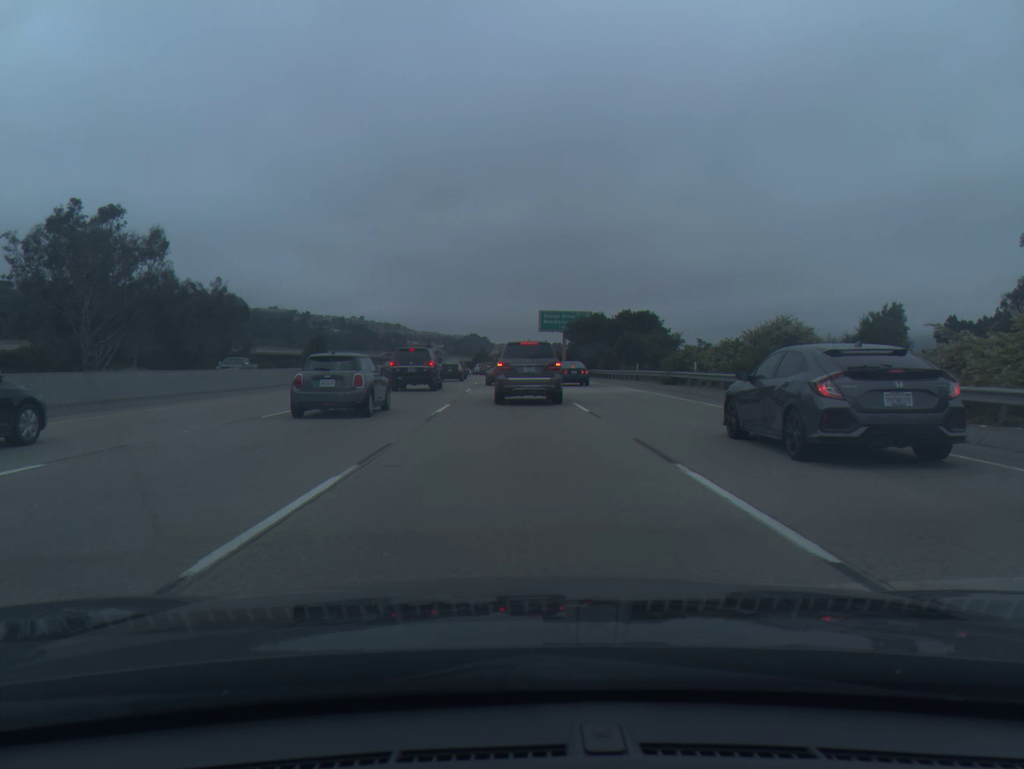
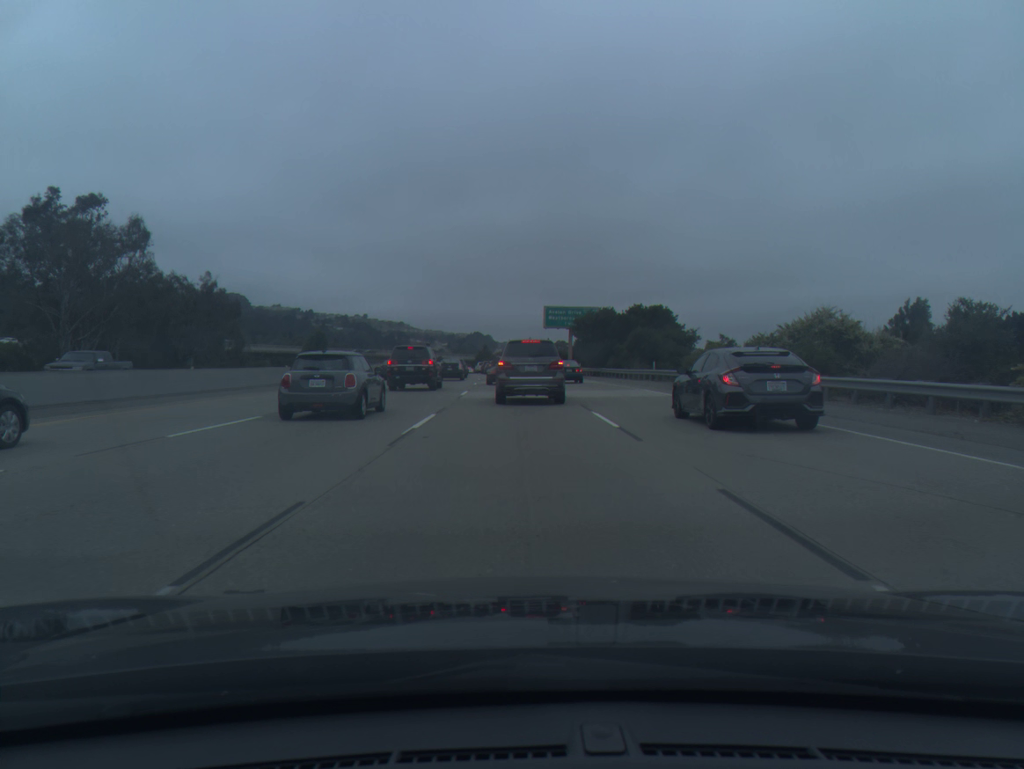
(0.0, +5.0) m; 0°
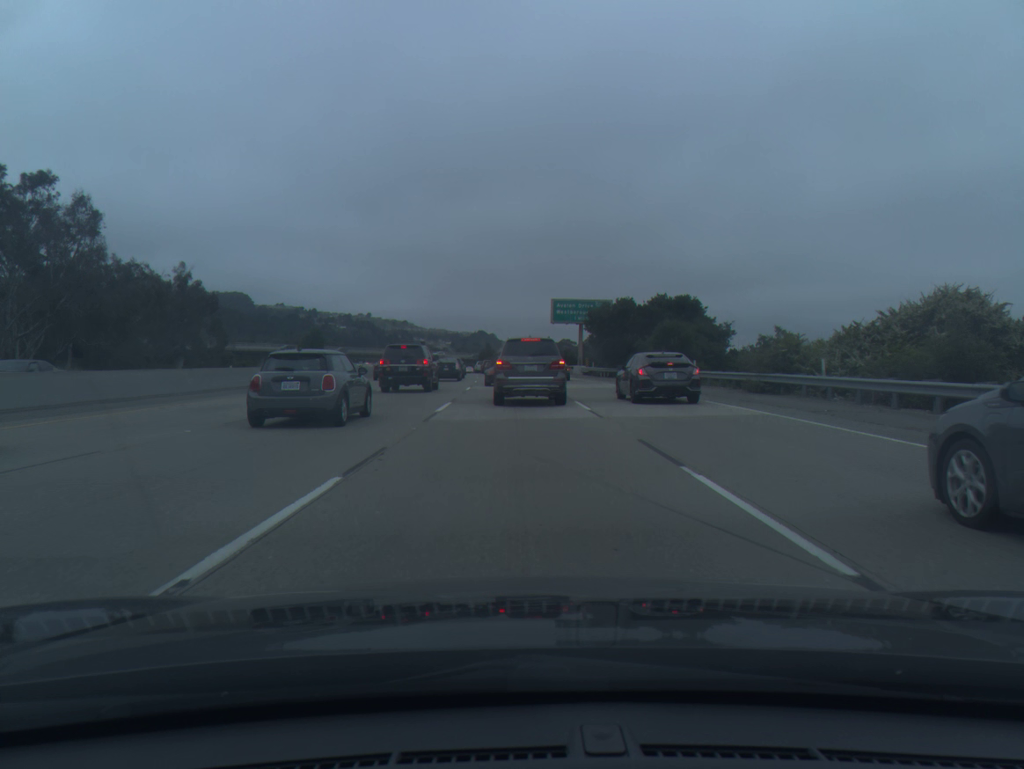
(0.0, +9.8) m; -1°
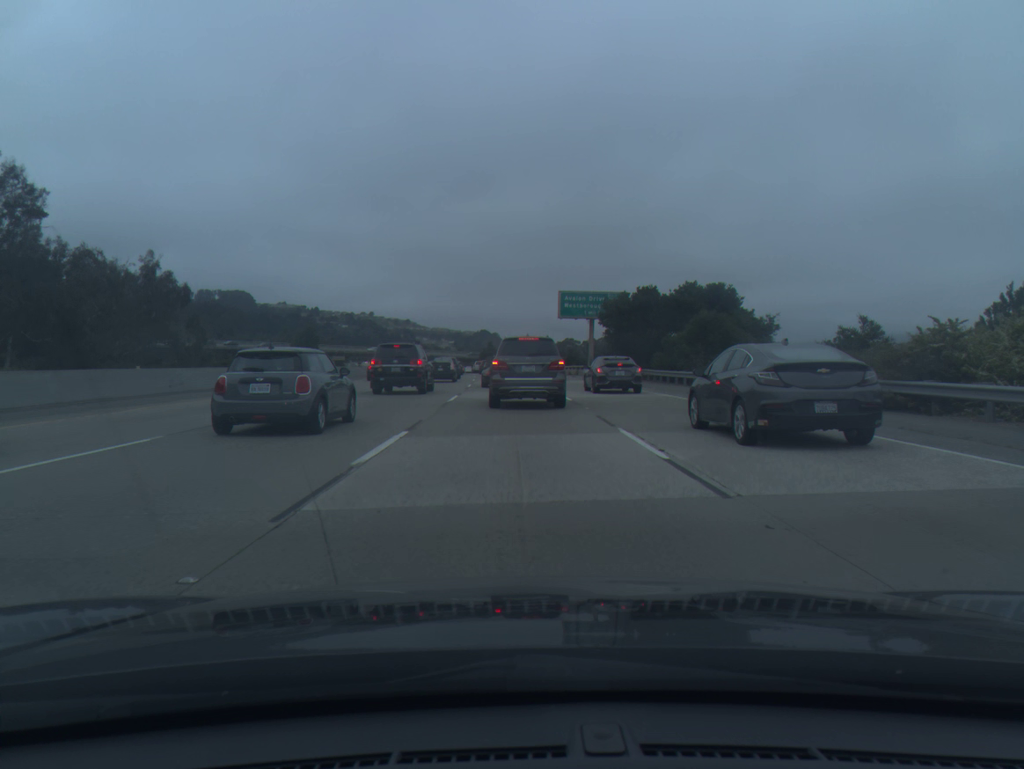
(0.0, +9.5) m; 0°
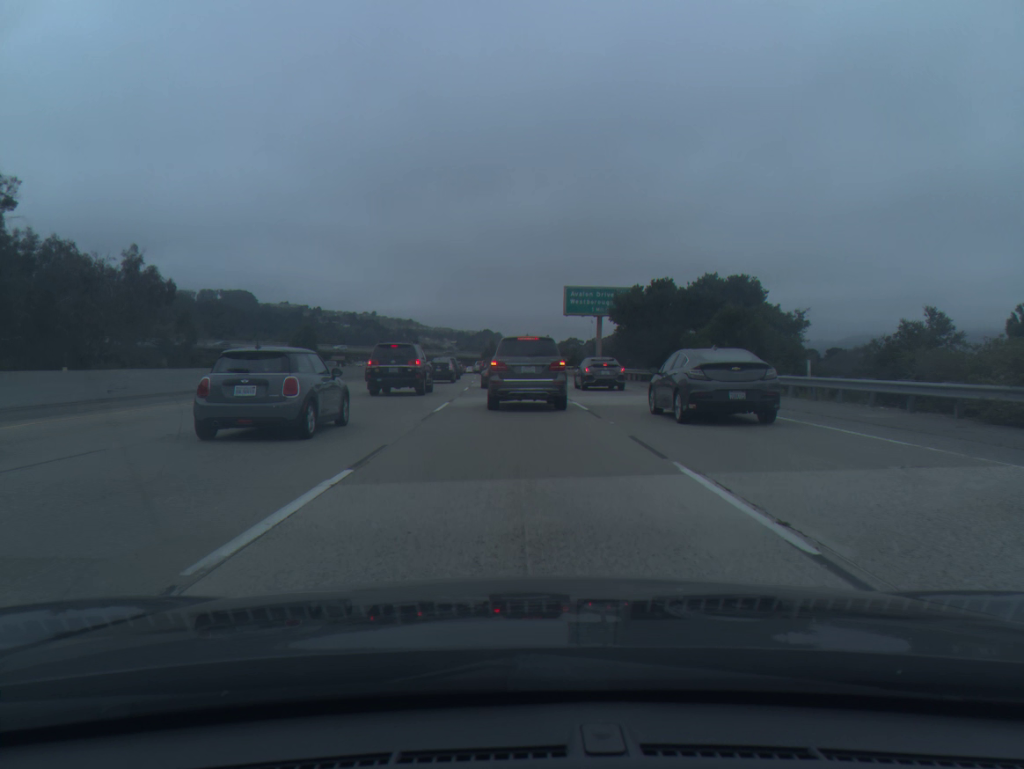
(0.0, +4.6) m; 0°
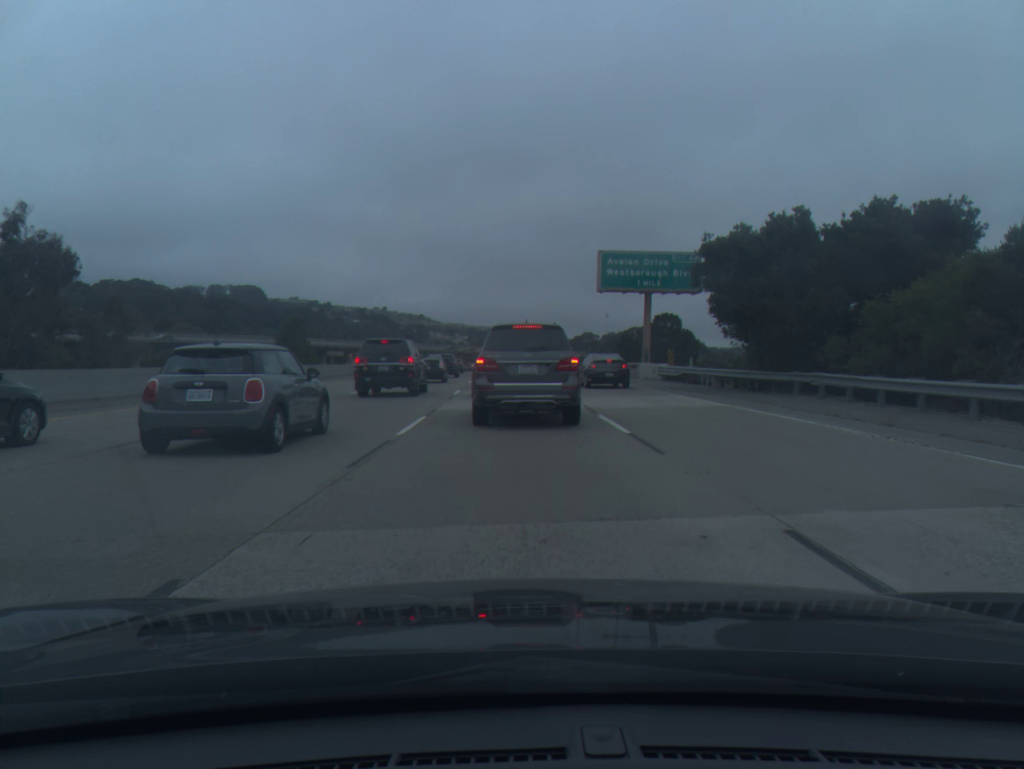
(-0.1, +21.3) m; -1°
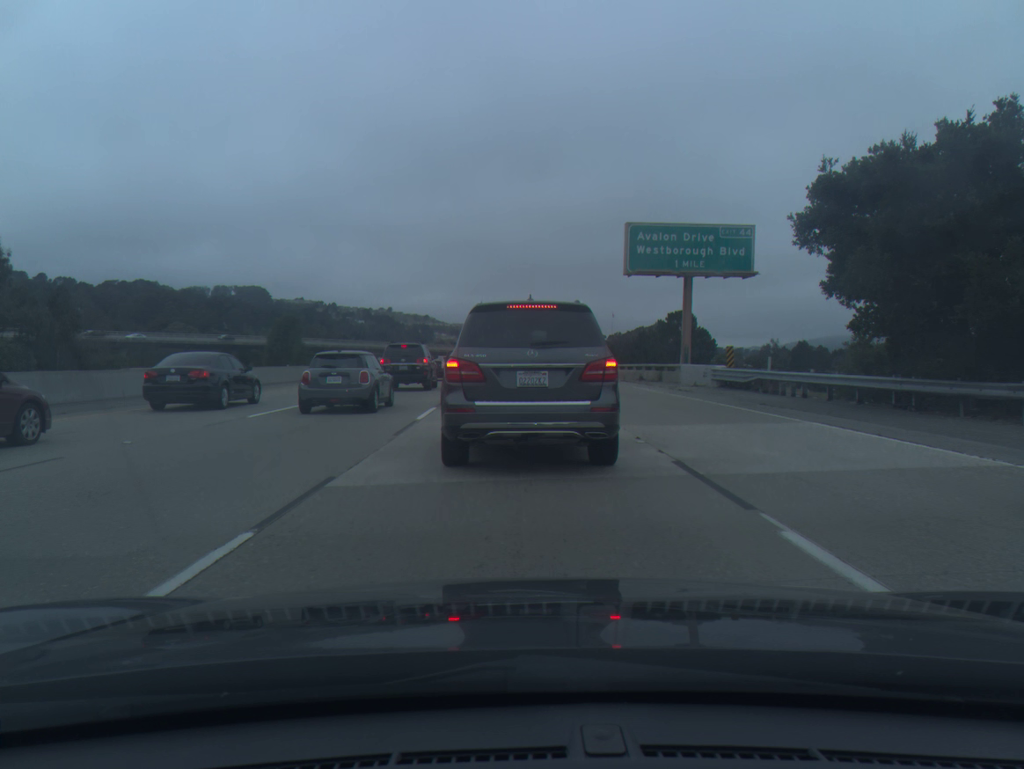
(-0.1, +11.4) m; 0°
